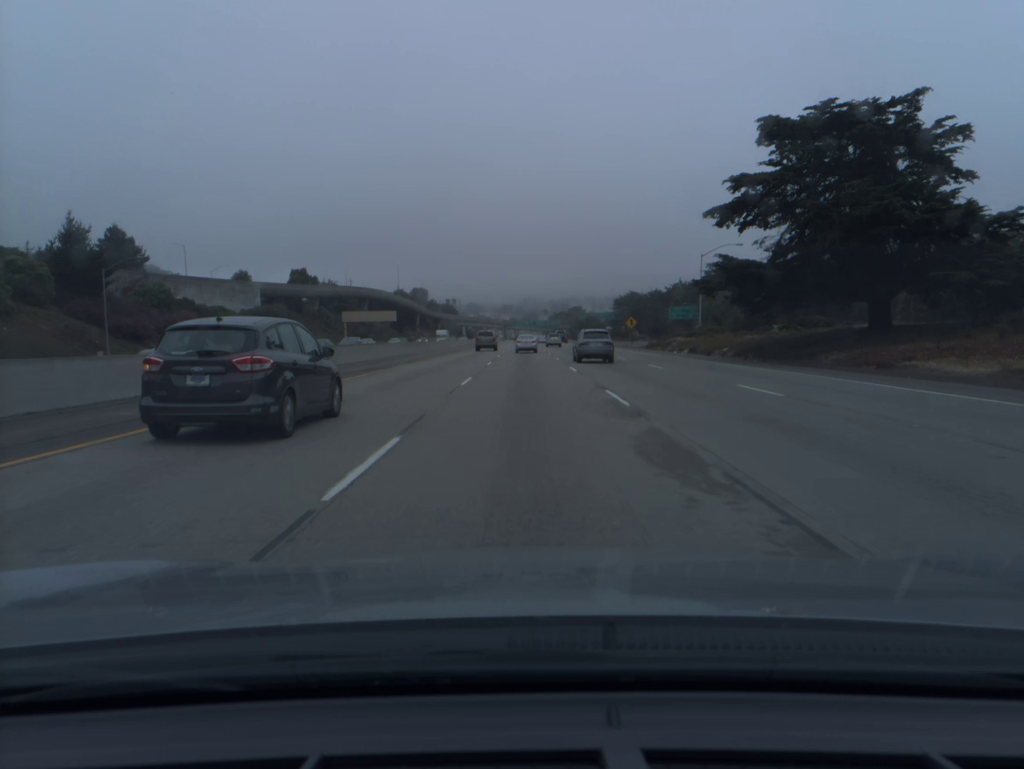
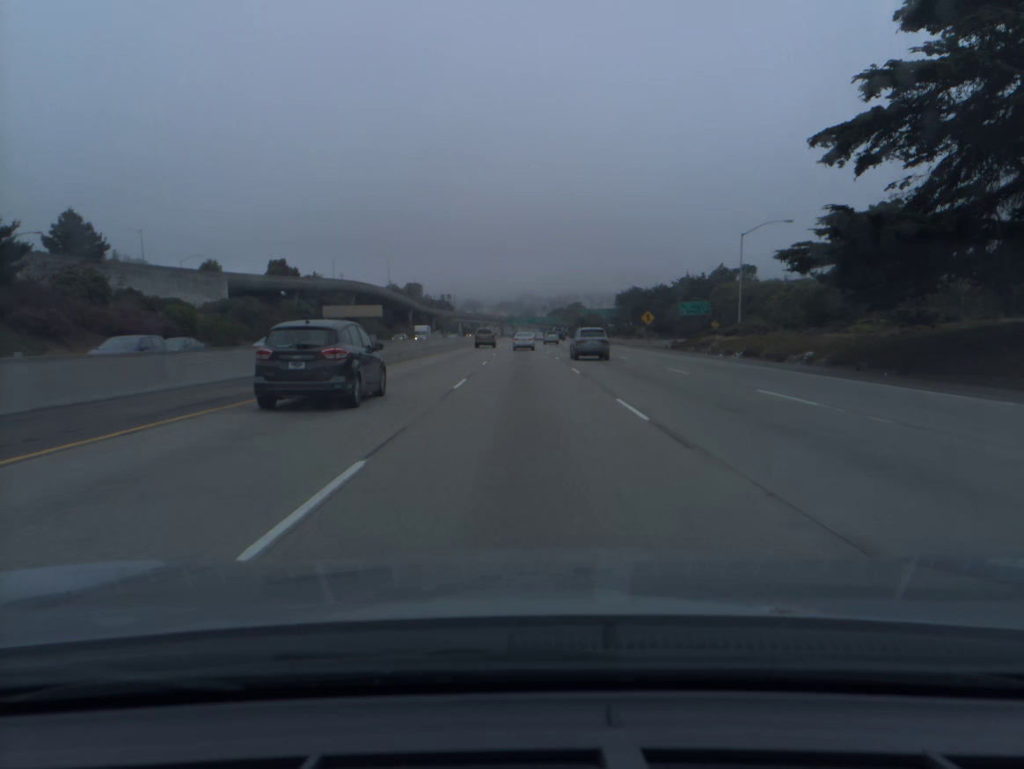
(+0.1, +16.9) m; 0°
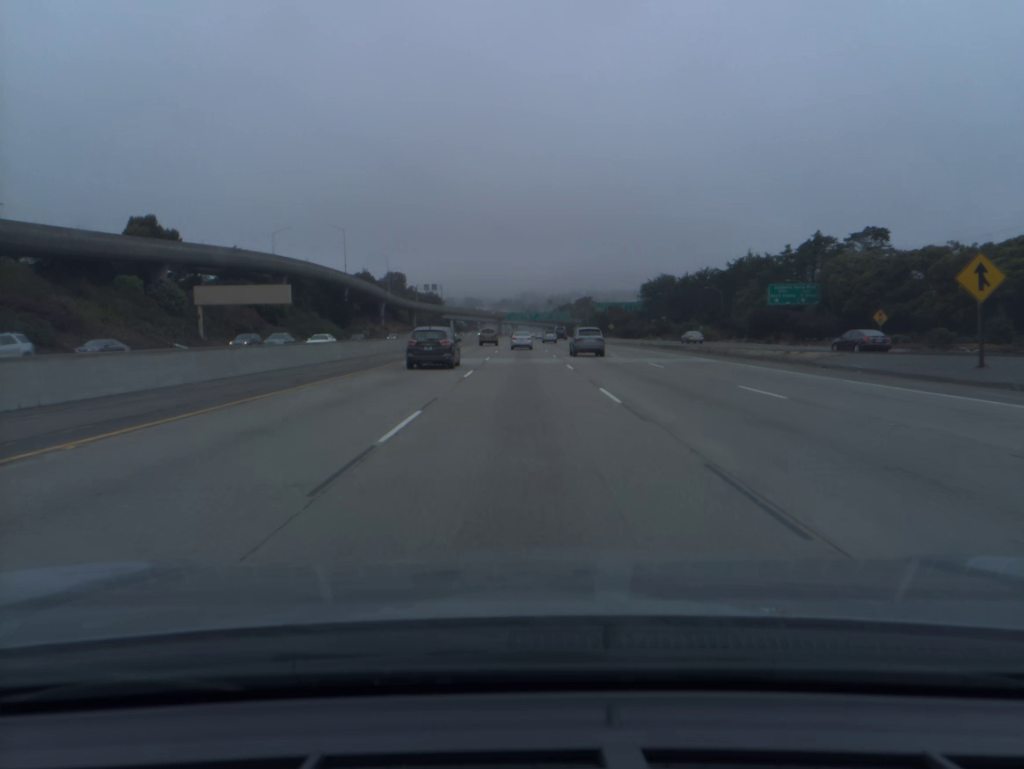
(0.0, +68.0) m; 0°
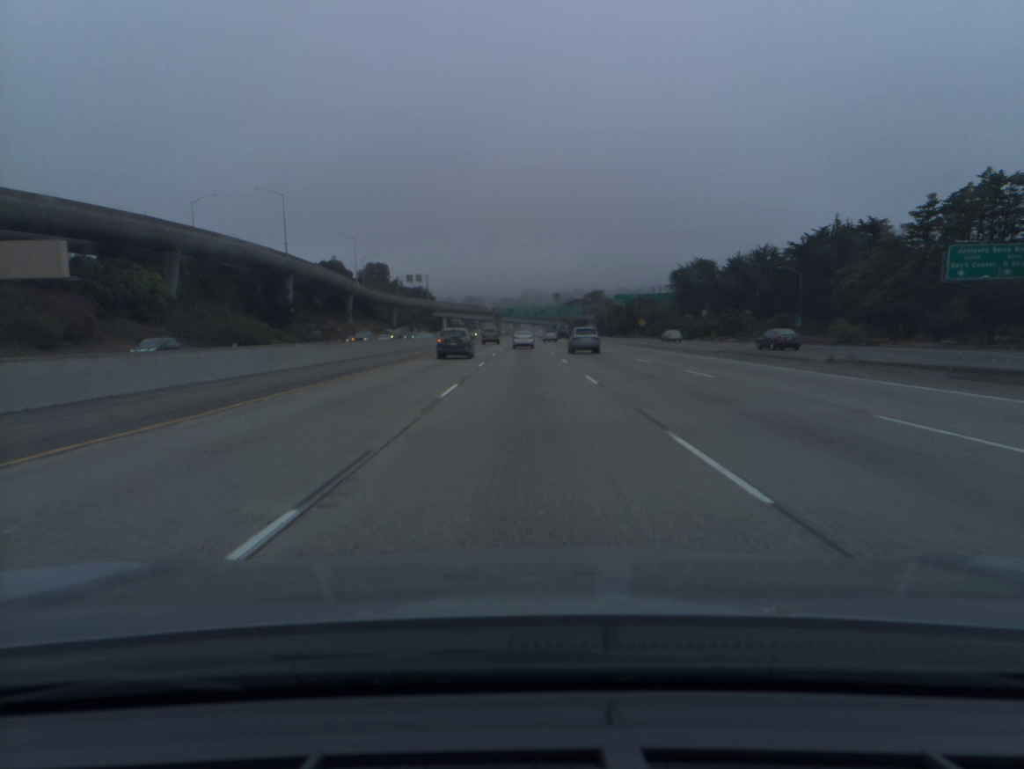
(0.0, +51.5) m; 0°
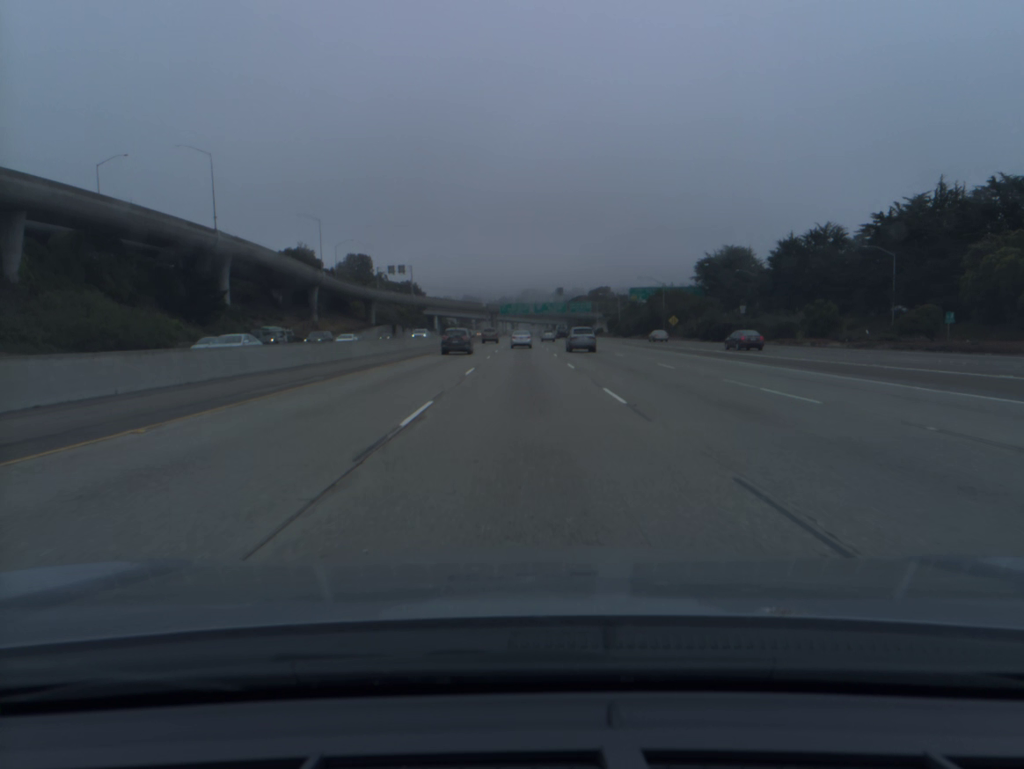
(0.0, +34.6) m; 0°
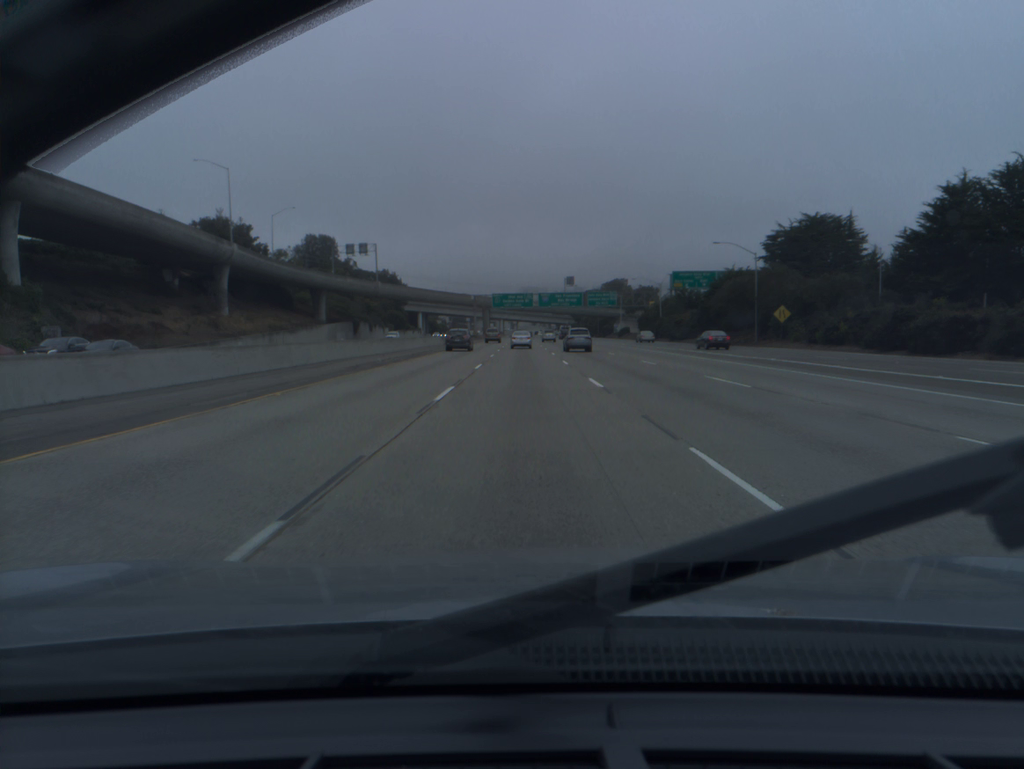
(-0.1, +52.1) m; 0°
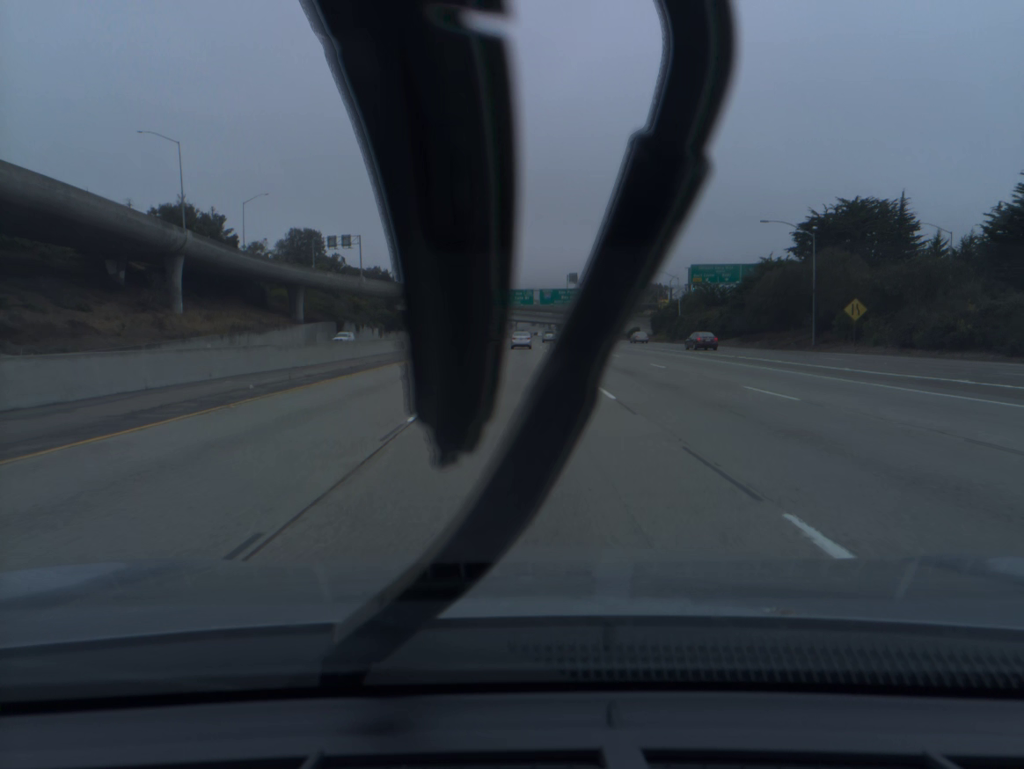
(0.0, +17.5) m; 0°
